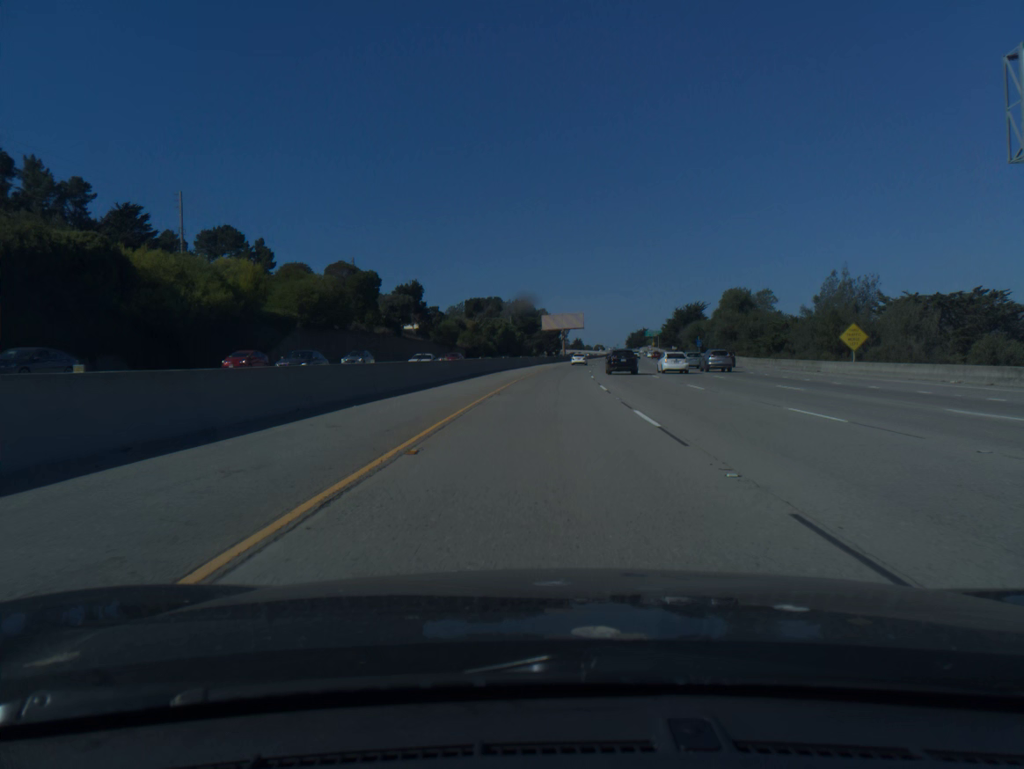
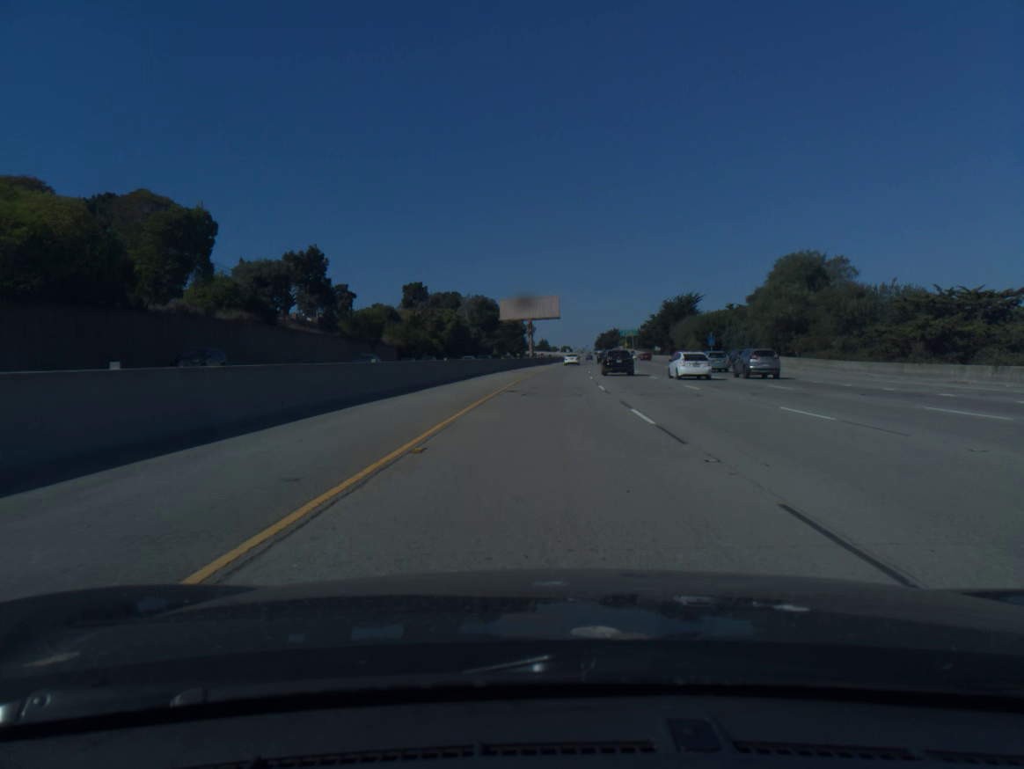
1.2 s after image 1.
(+0.9, +43.3) m; +2°
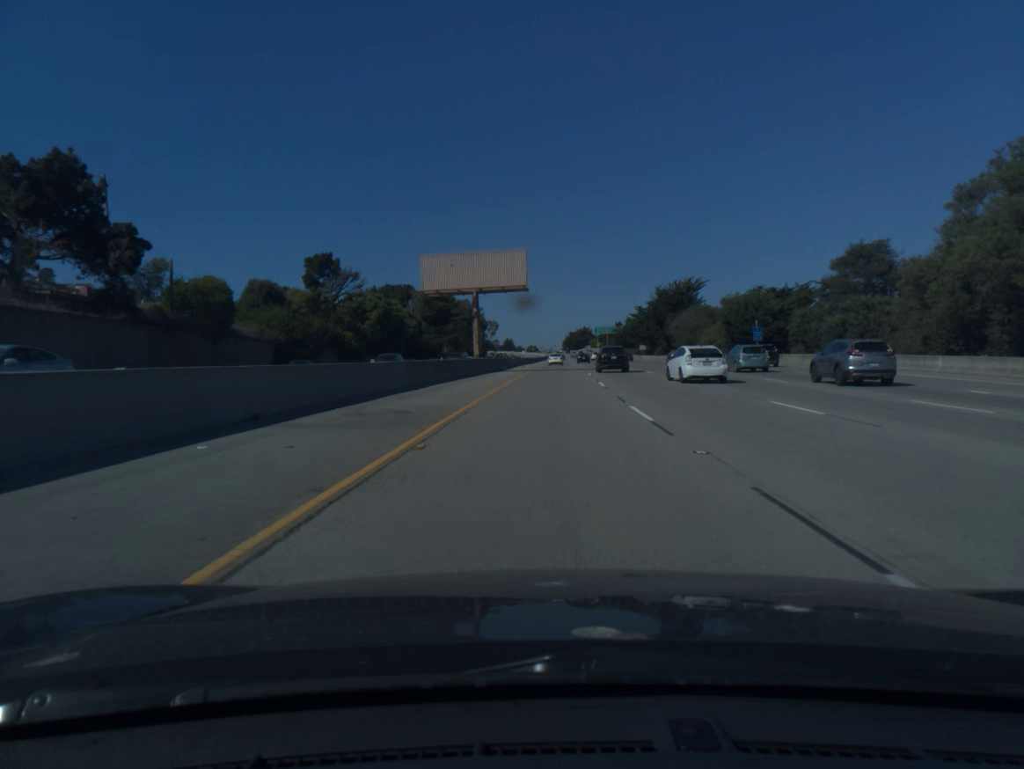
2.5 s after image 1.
(+1.0, +43.5) m; +3°
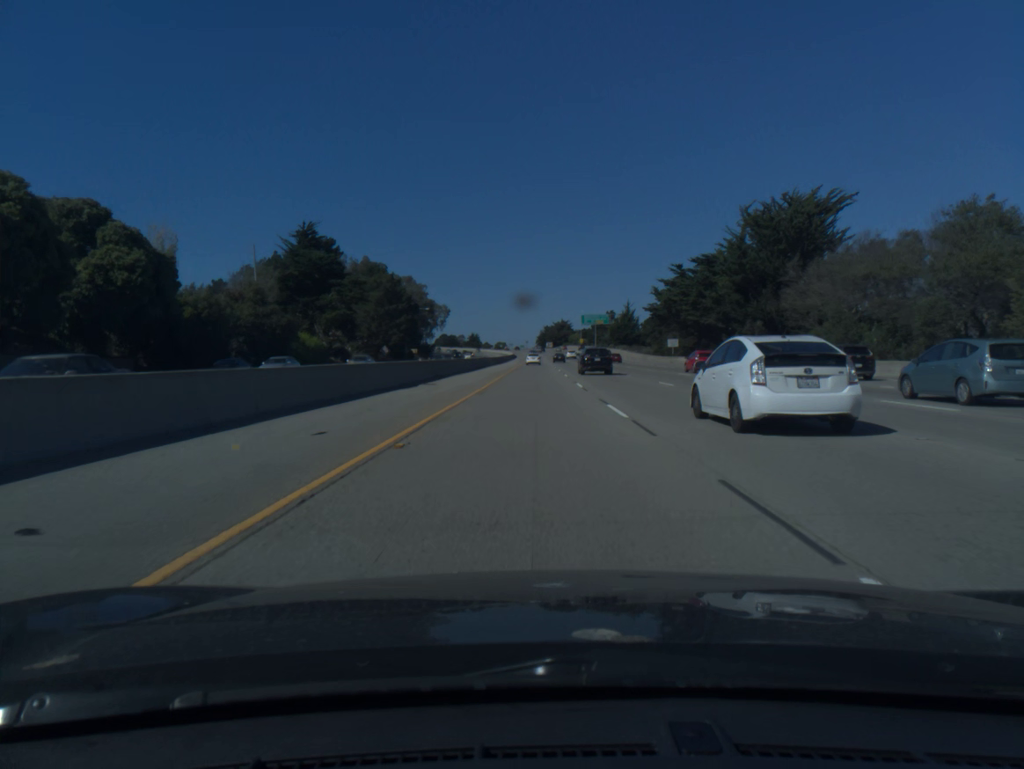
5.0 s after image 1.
(+2.4, +87.2) m; +2°
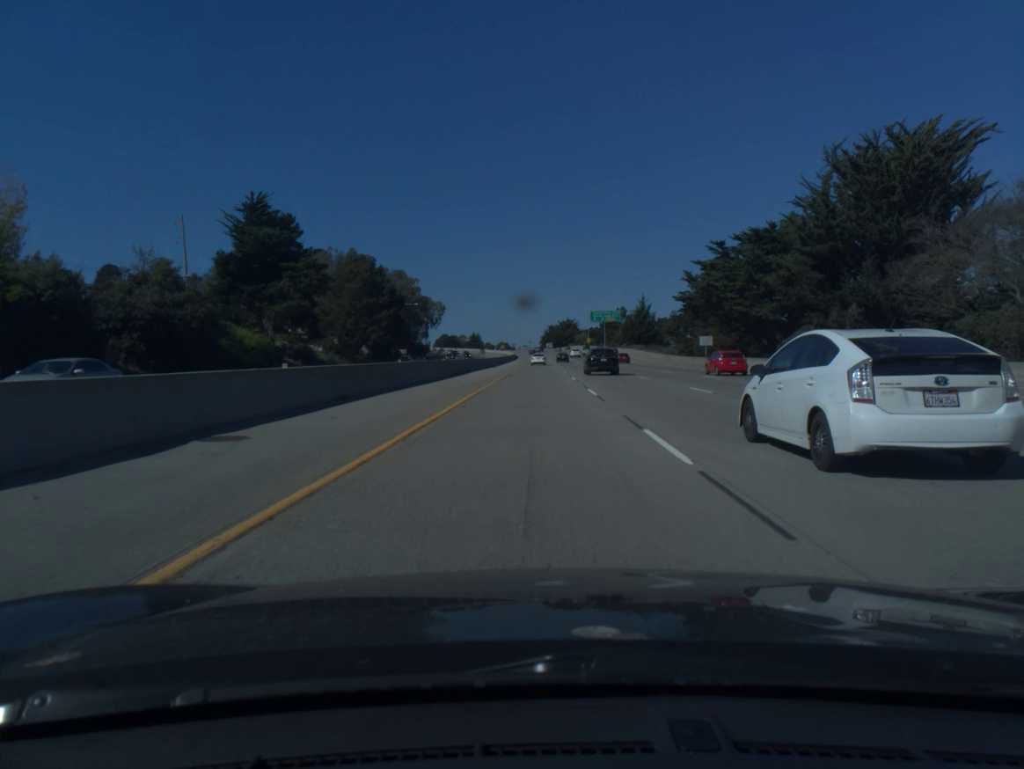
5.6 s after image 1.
(0.0, +21.0) m; 0°
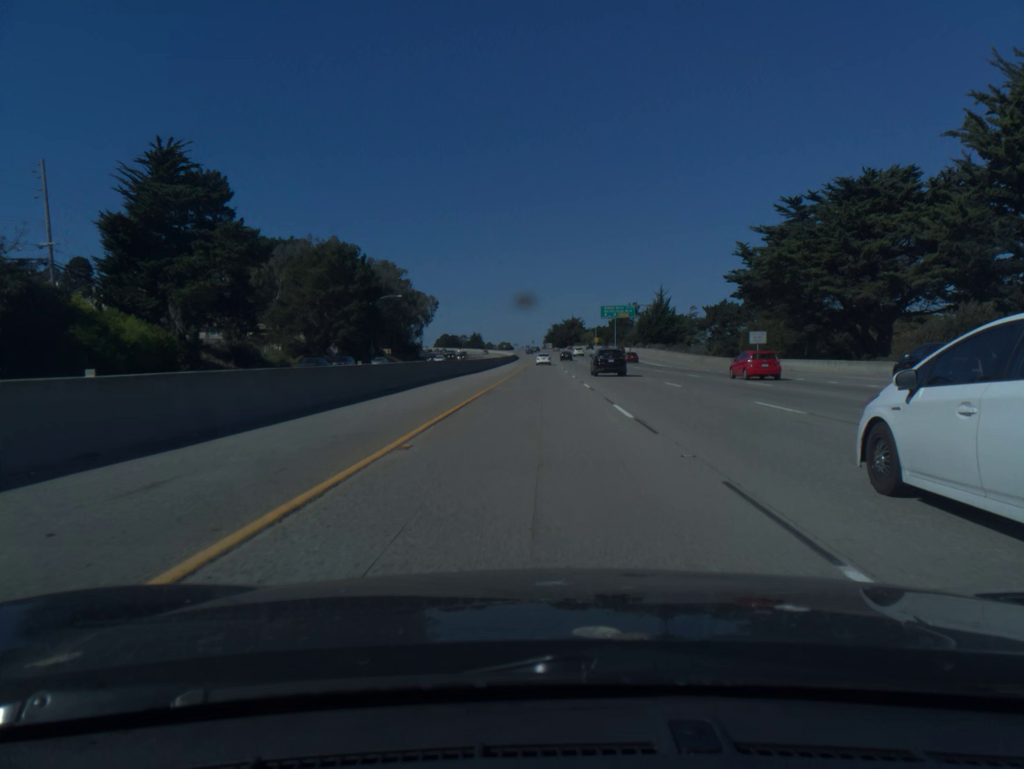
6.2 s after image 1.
(-0.1, +22.7) m; 0°
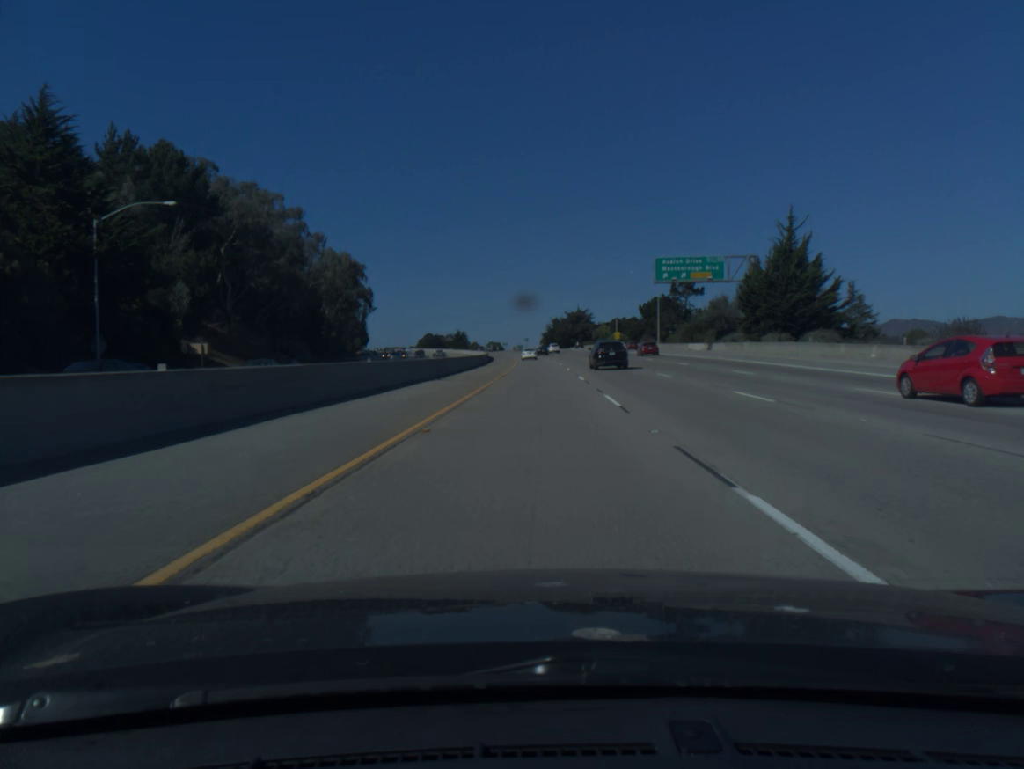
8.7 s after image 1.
(+0.3, +85.5) m; 0°
